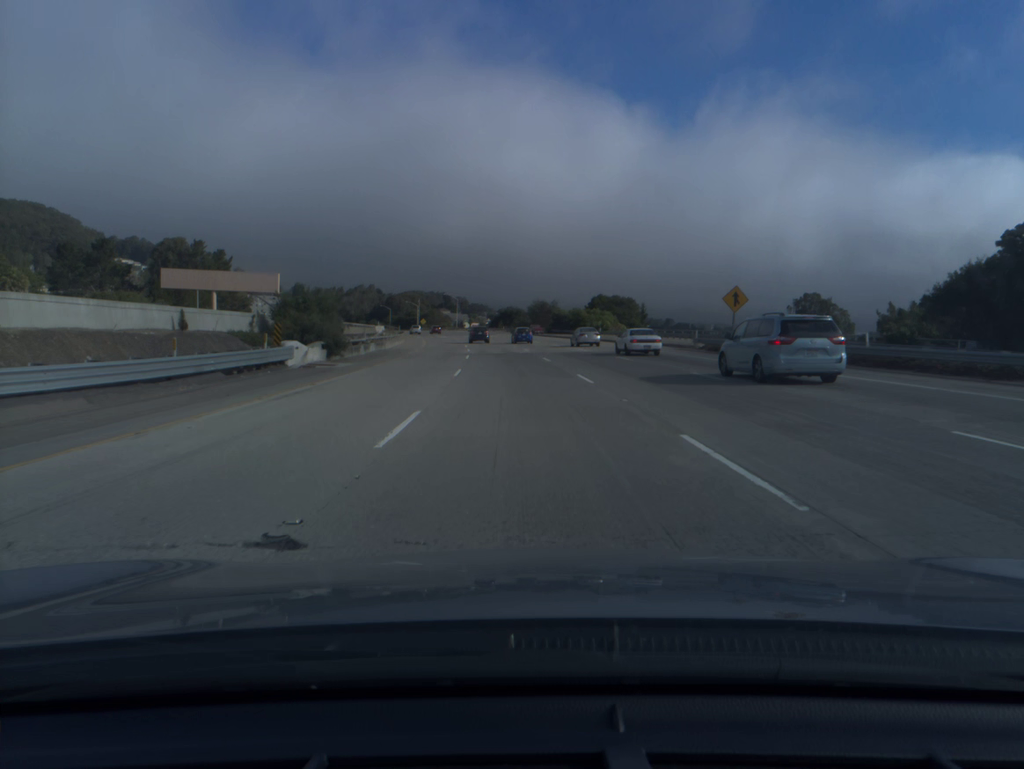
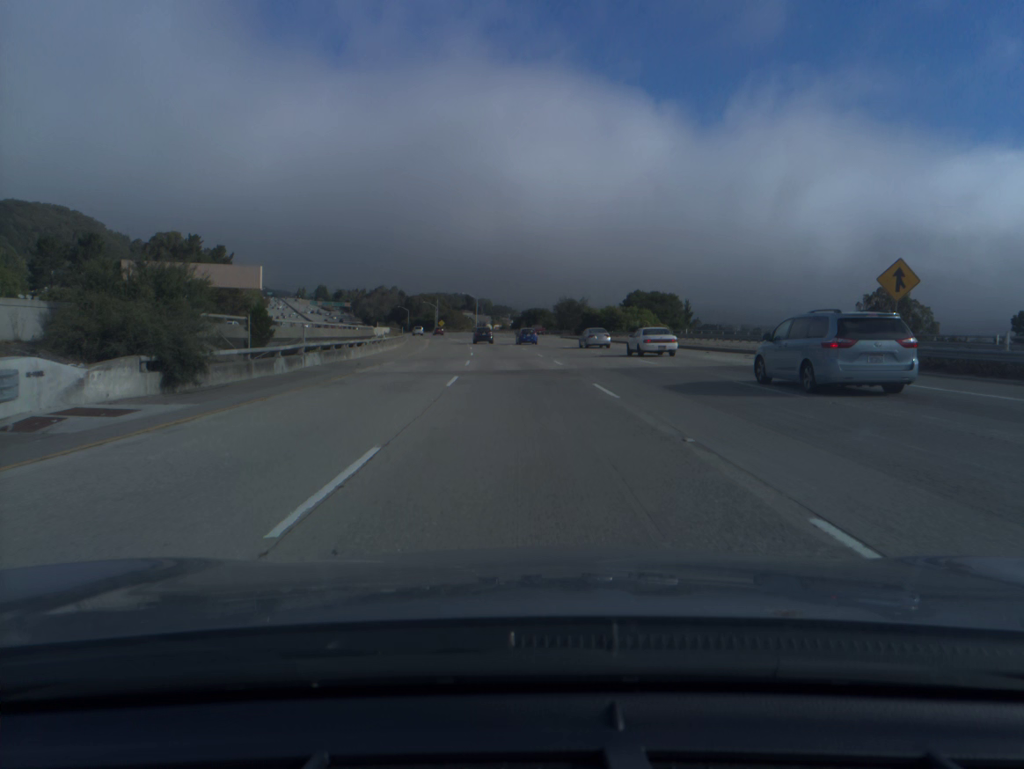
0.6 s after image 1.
(-0.3, +18.9) m; -2°
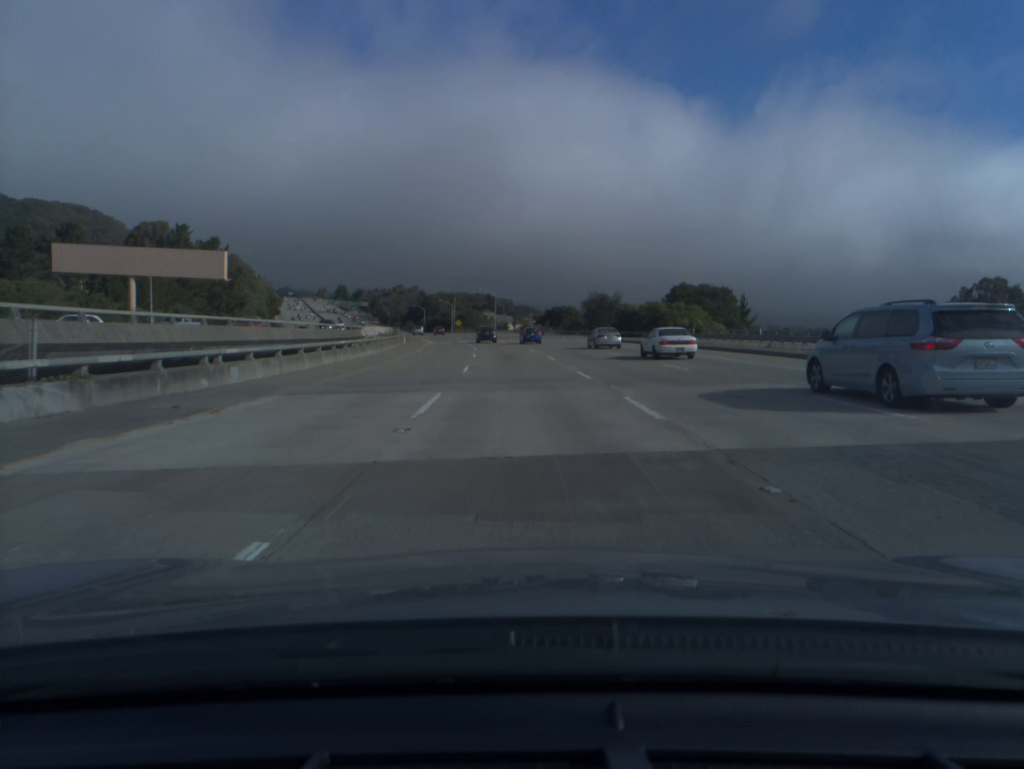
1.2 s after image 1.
(-0.3, +18.9) m; -2°
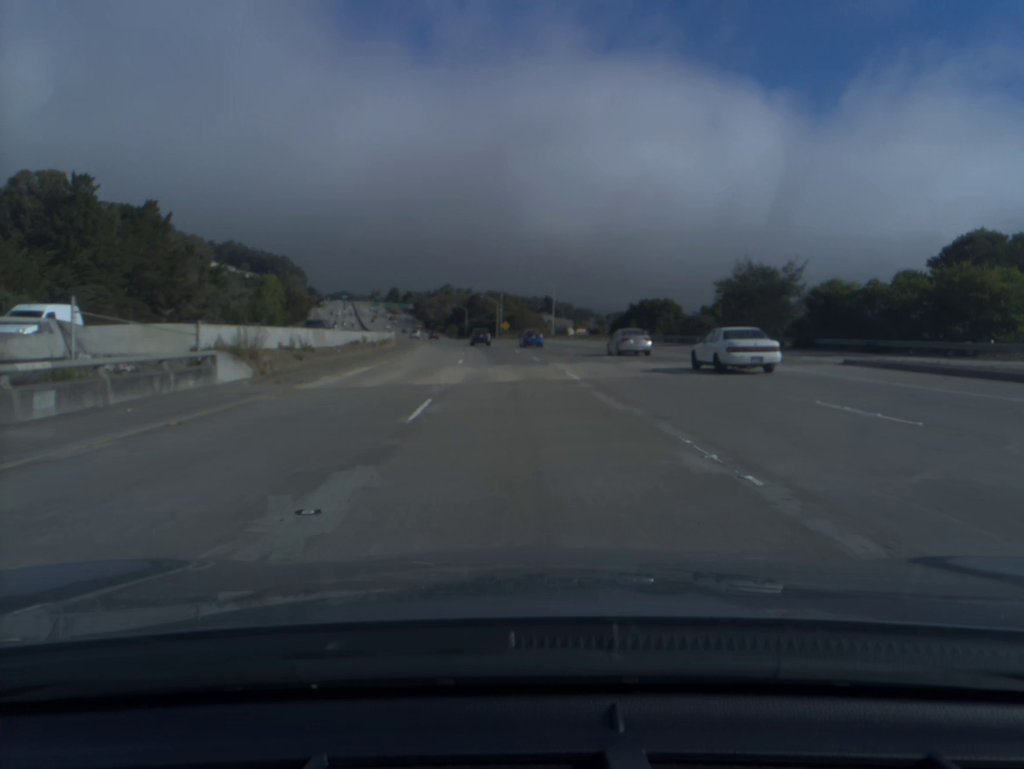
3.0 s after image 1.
(-2.1, +56.7) m; -4°
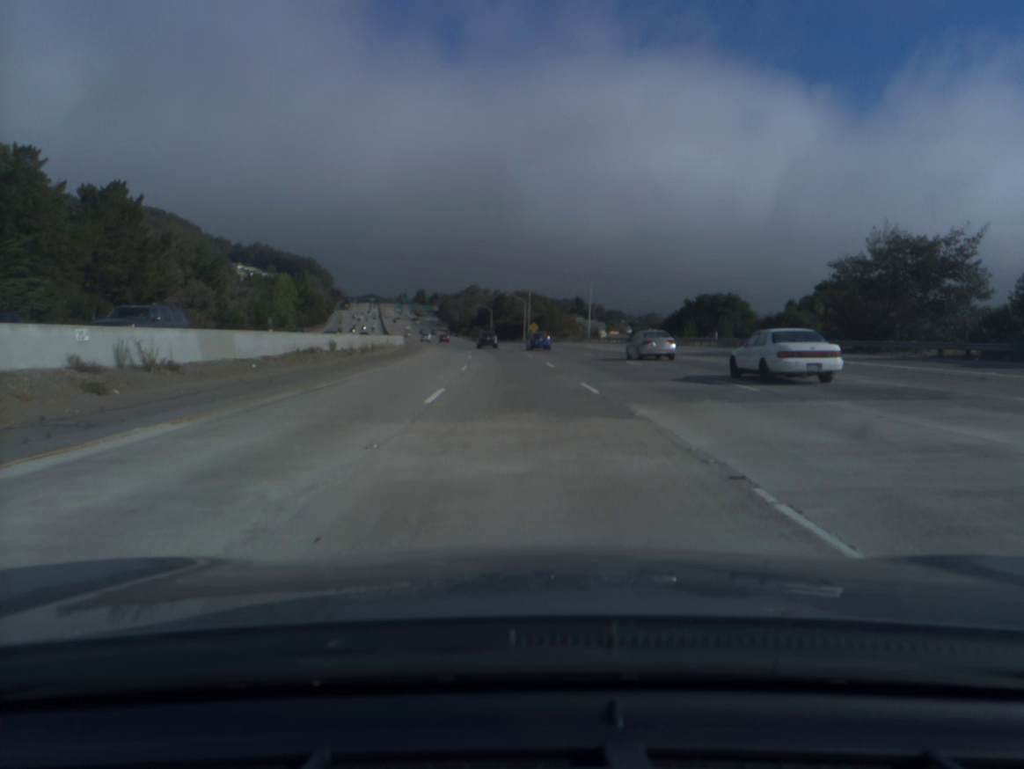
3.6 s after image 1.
(-0.3, +18.9) m; -2°
